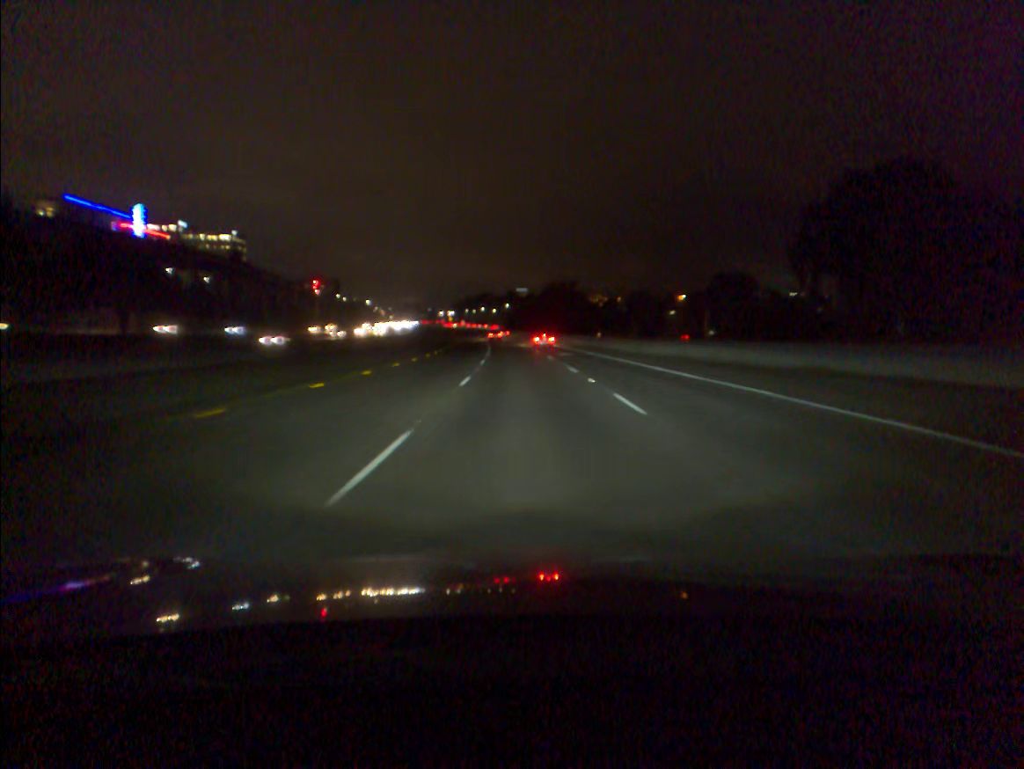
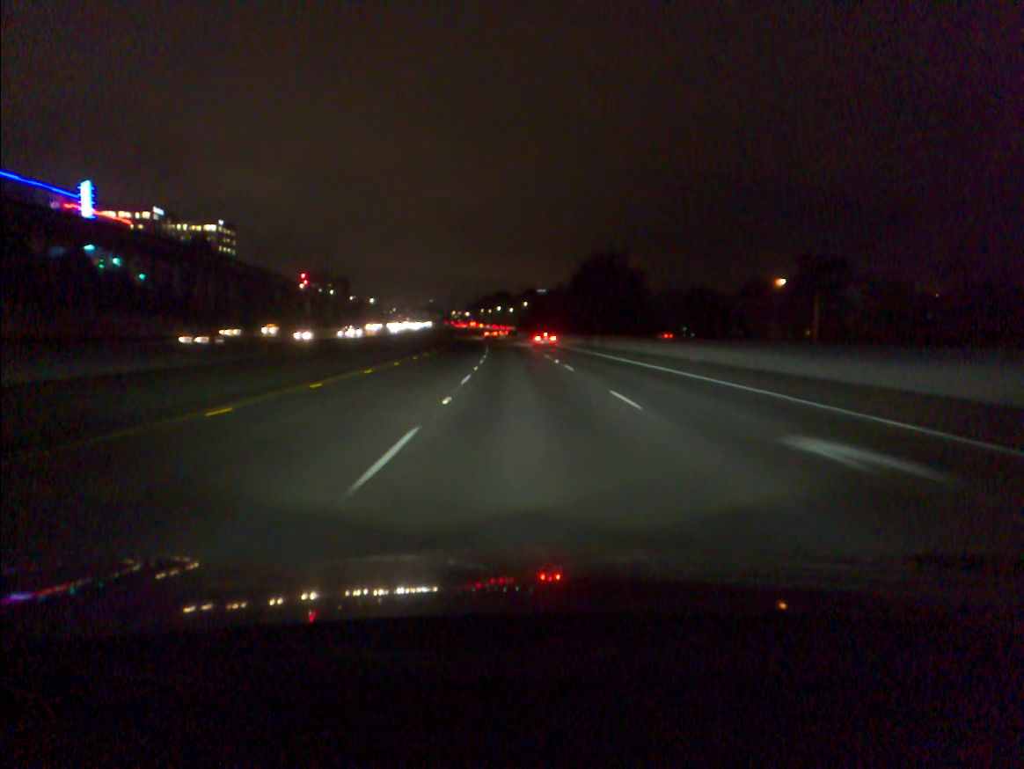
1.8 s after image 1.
(-0.5, +42.8) m; -1°
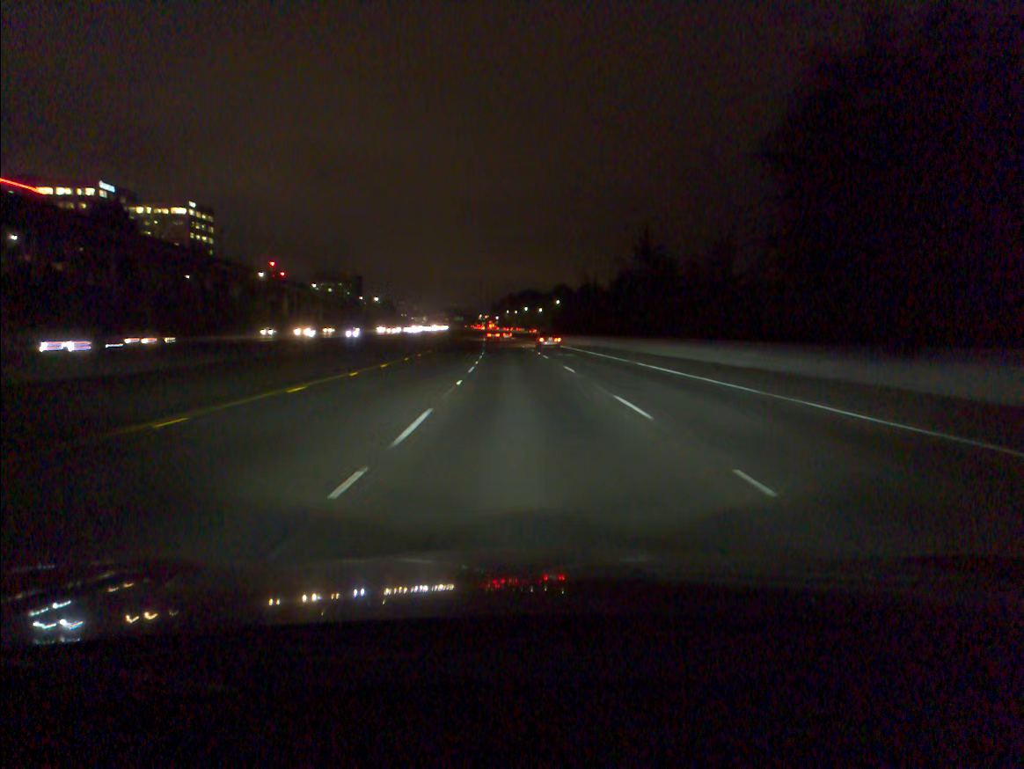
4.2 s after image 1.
(-1.0, +59.5) m; -2°
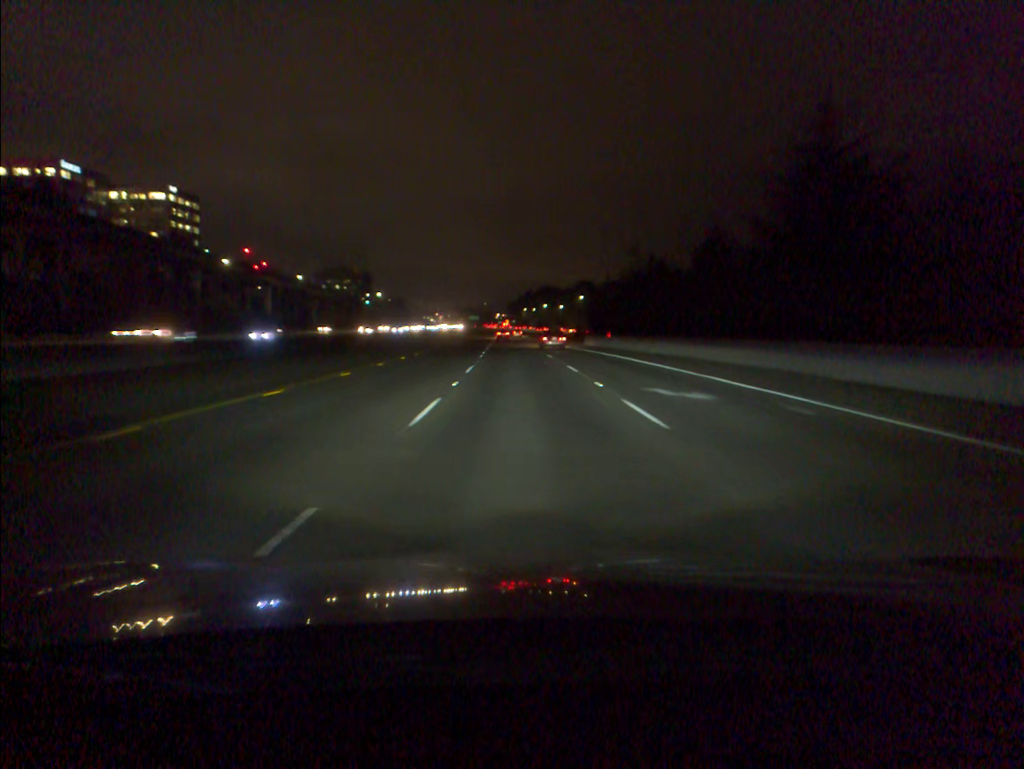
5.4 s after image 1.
(-0.4, +30.7) m; -1°
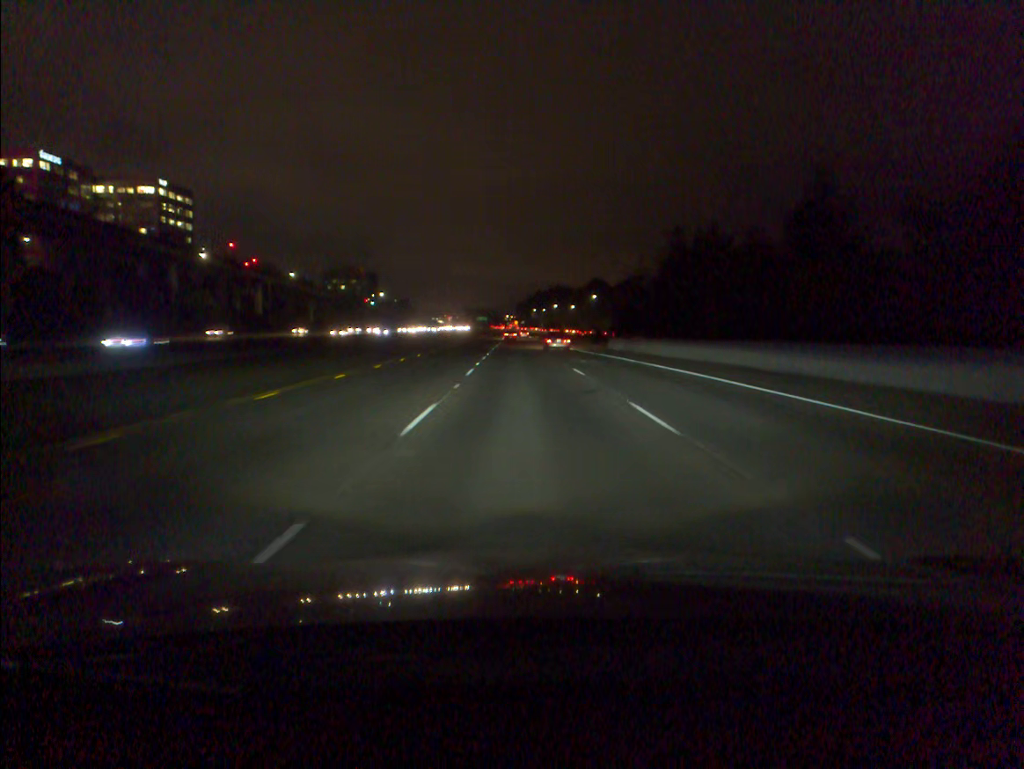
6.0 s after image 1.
(-0.1, +15.4) m; -1°
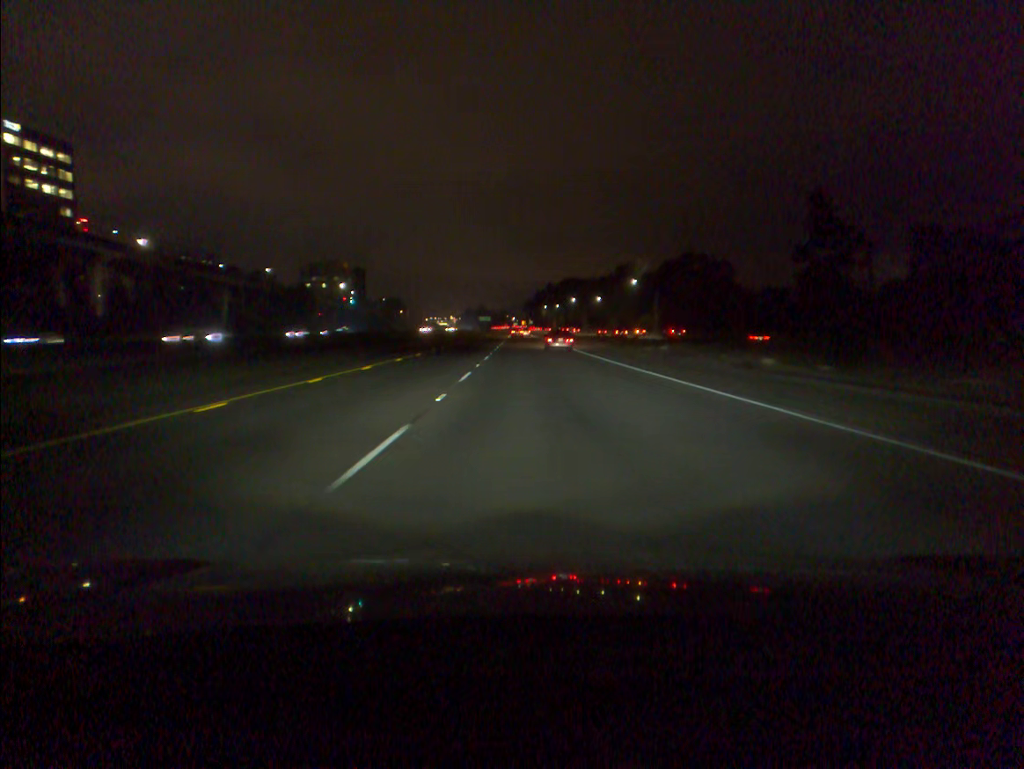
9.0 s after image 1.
(-0.8, +76.1) m; 0°
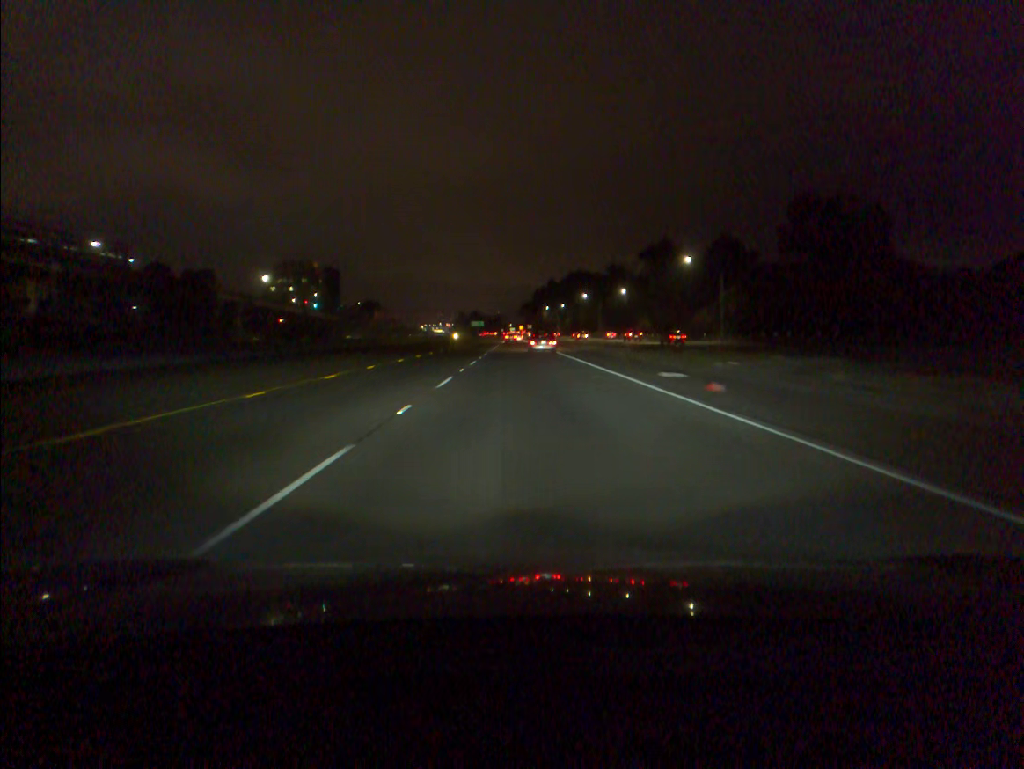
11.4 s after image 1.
(+0.1, +61.0) m; 0°
